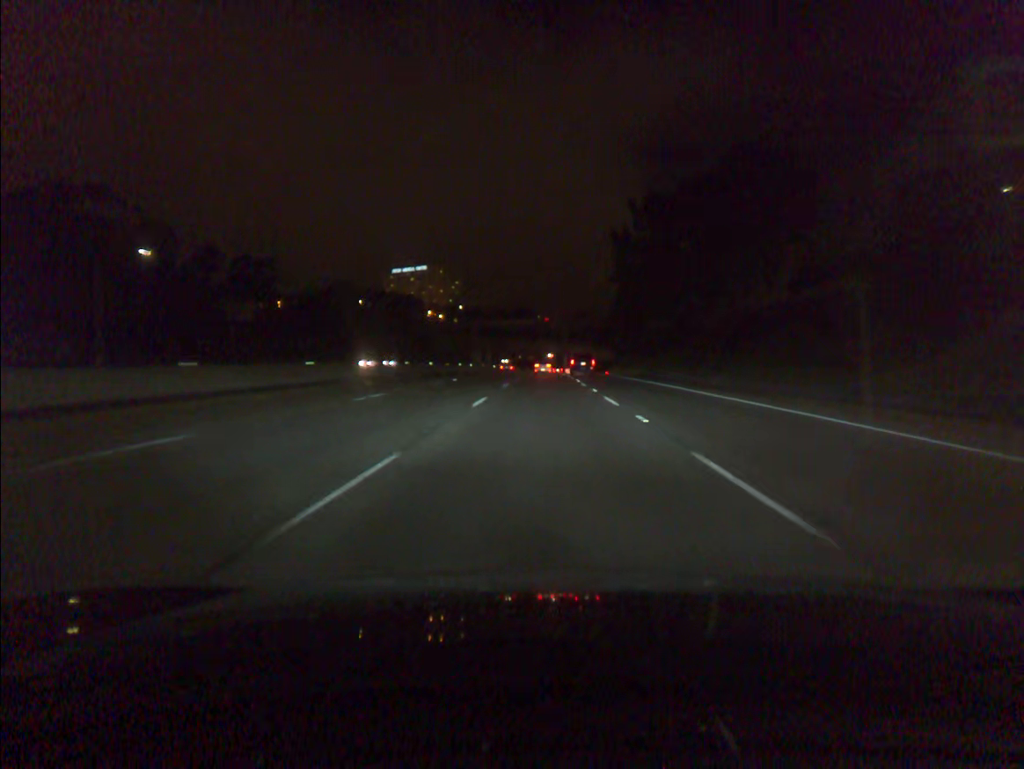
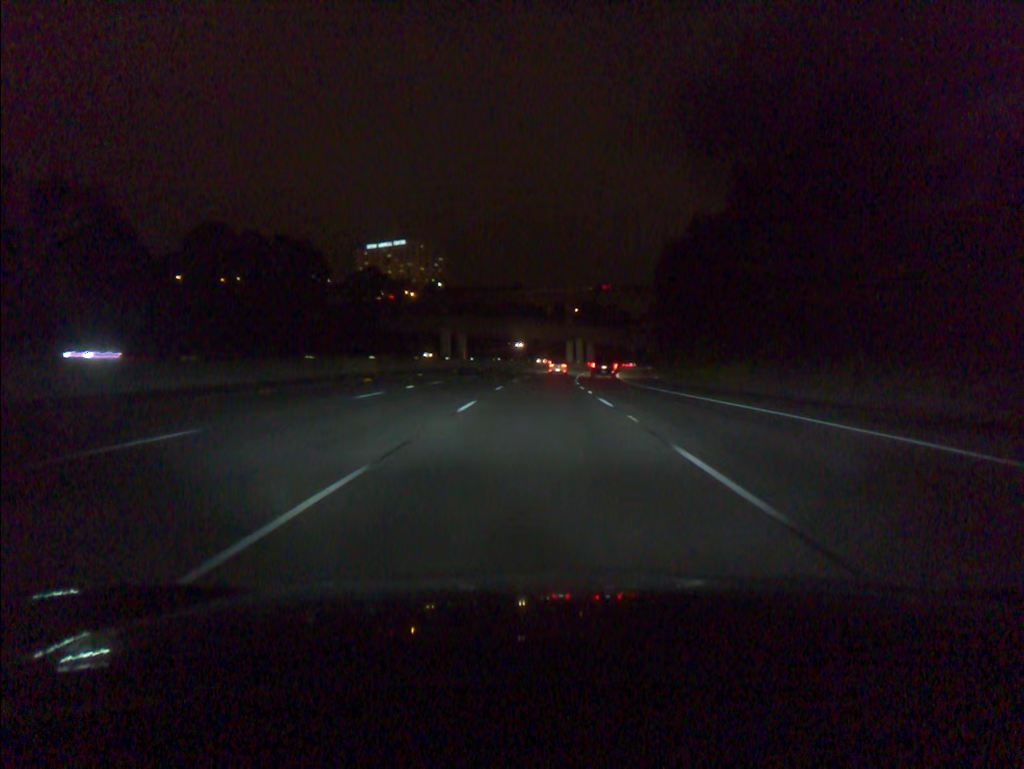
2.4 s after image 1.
(+0.4, +72.5) m; 0°
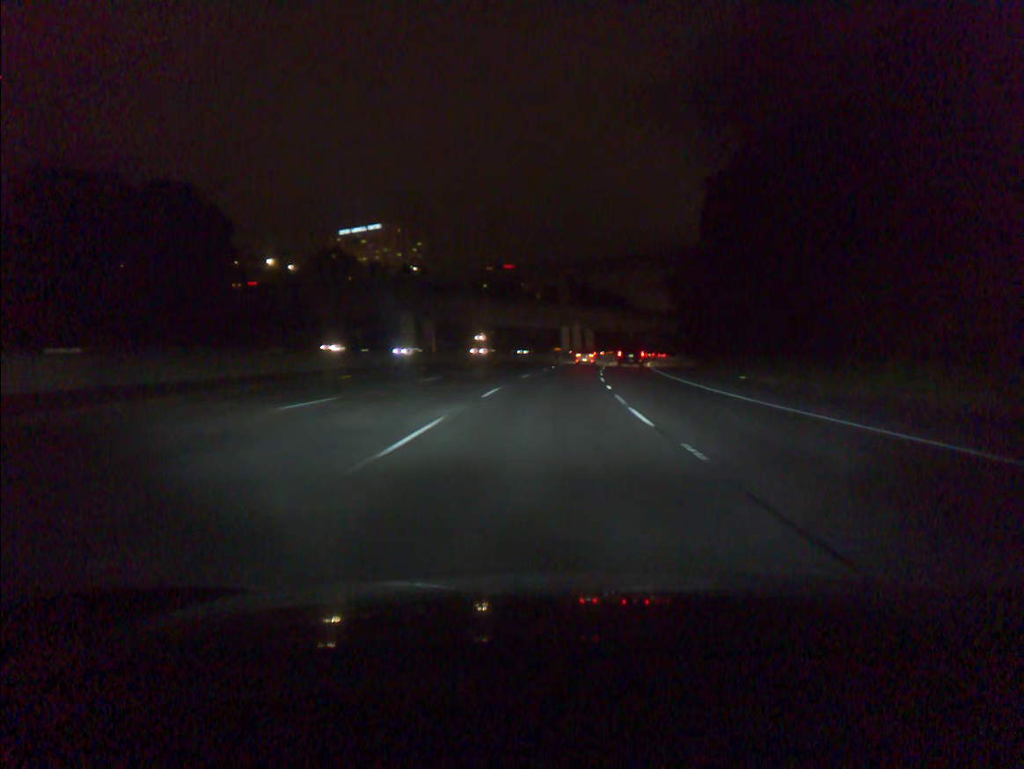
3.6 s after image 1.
(+0.1, +36.2) m; +1°
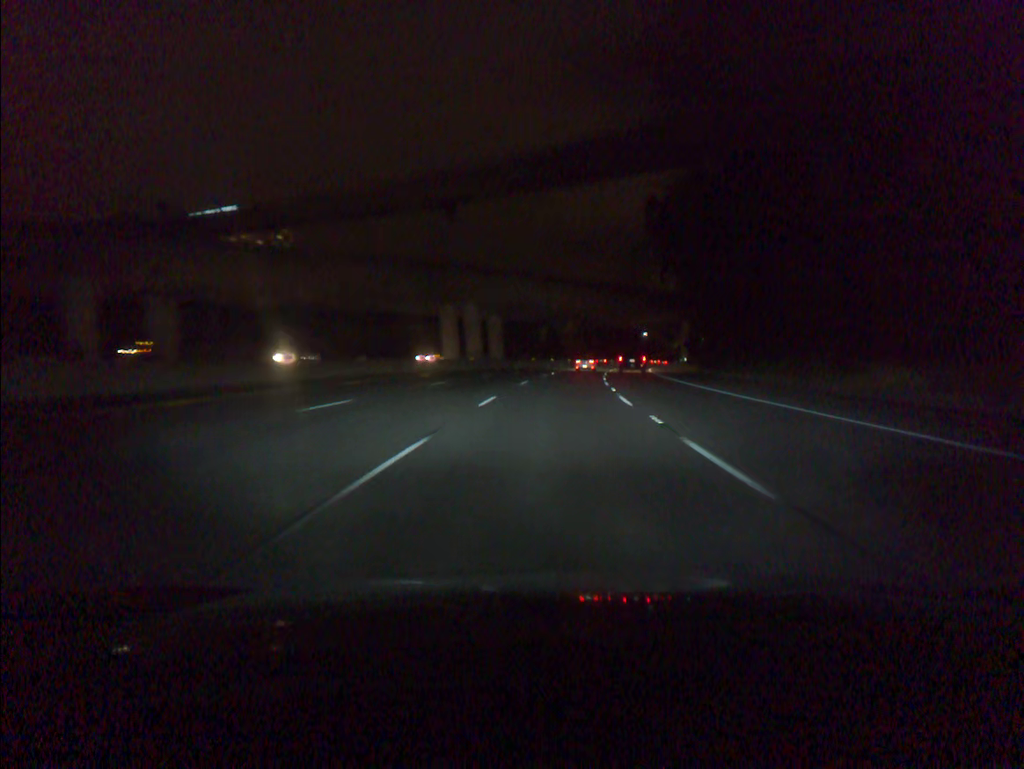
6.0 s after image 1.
(+3.9, +71.6) m; +7°
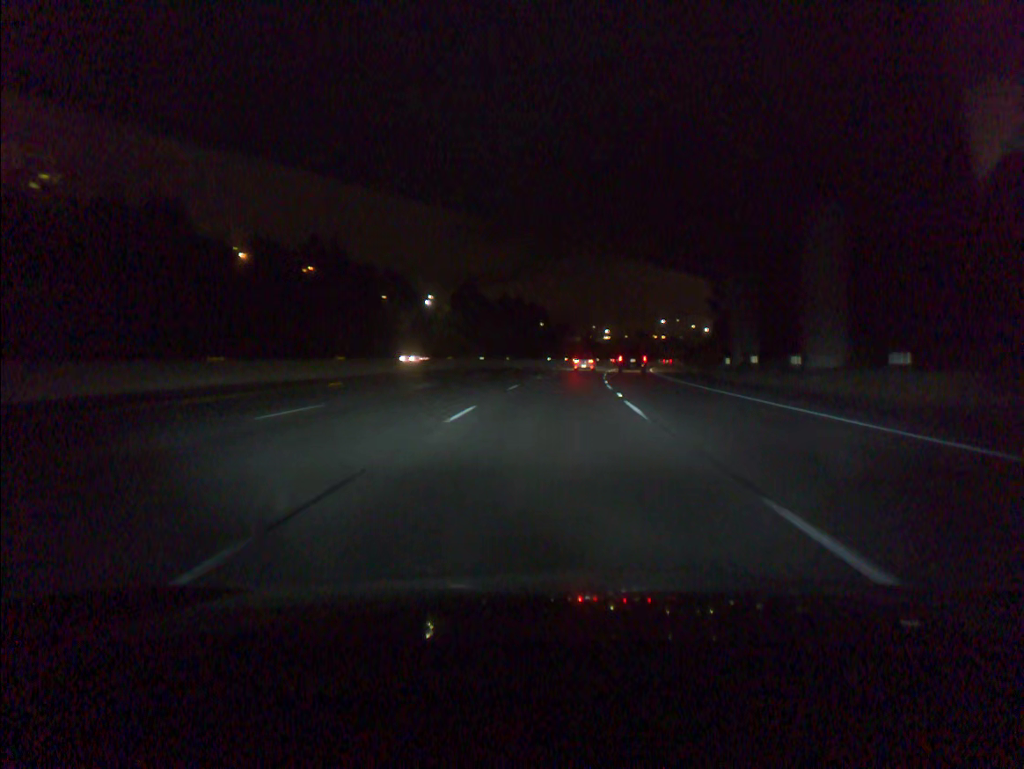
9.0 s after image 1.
(+6.6, +89.1) m; +8°
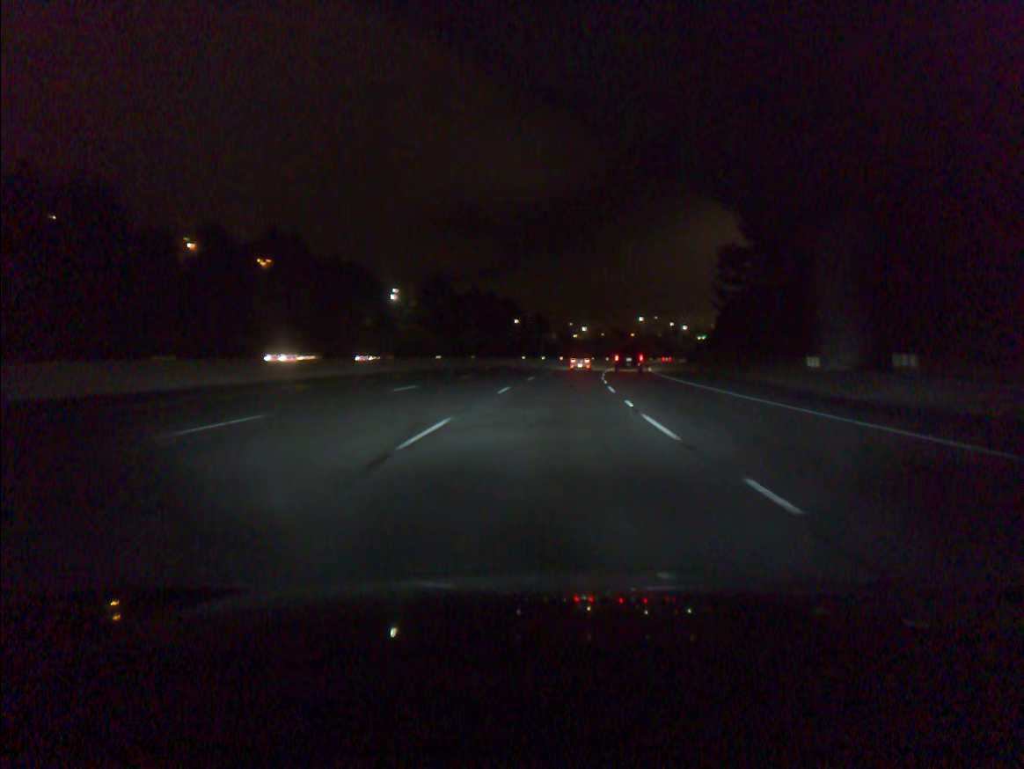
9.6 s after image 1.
(+0.3, +17.9) m; +2°
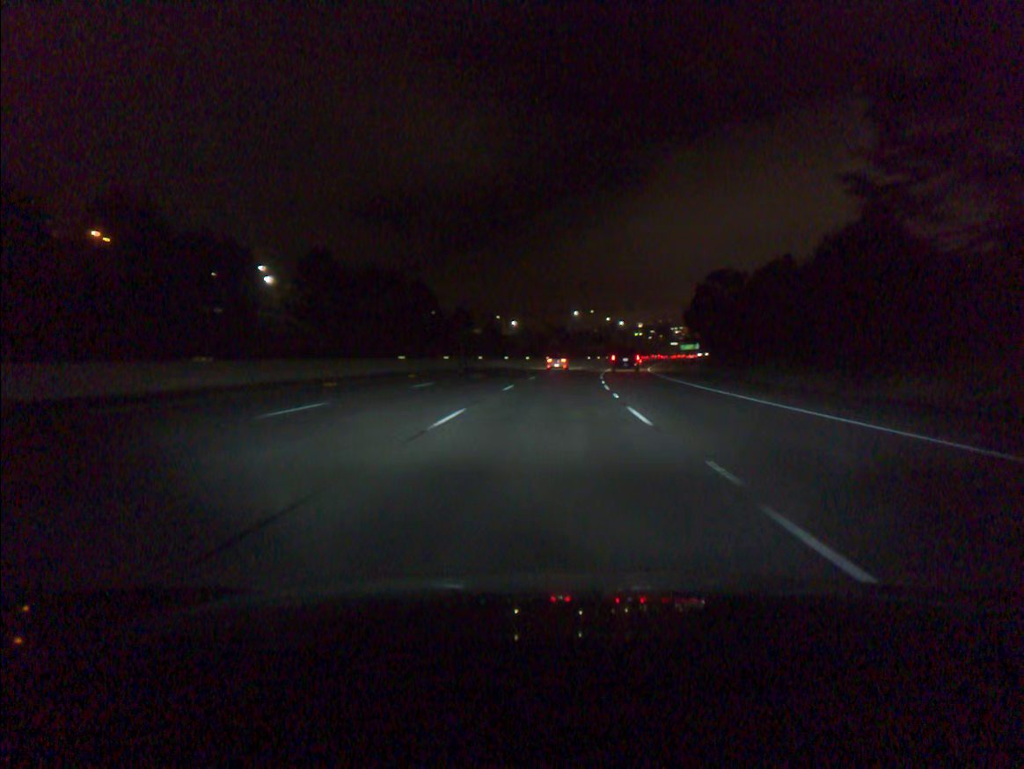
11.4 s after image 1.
(+2.5, +53.6) m; +5°
